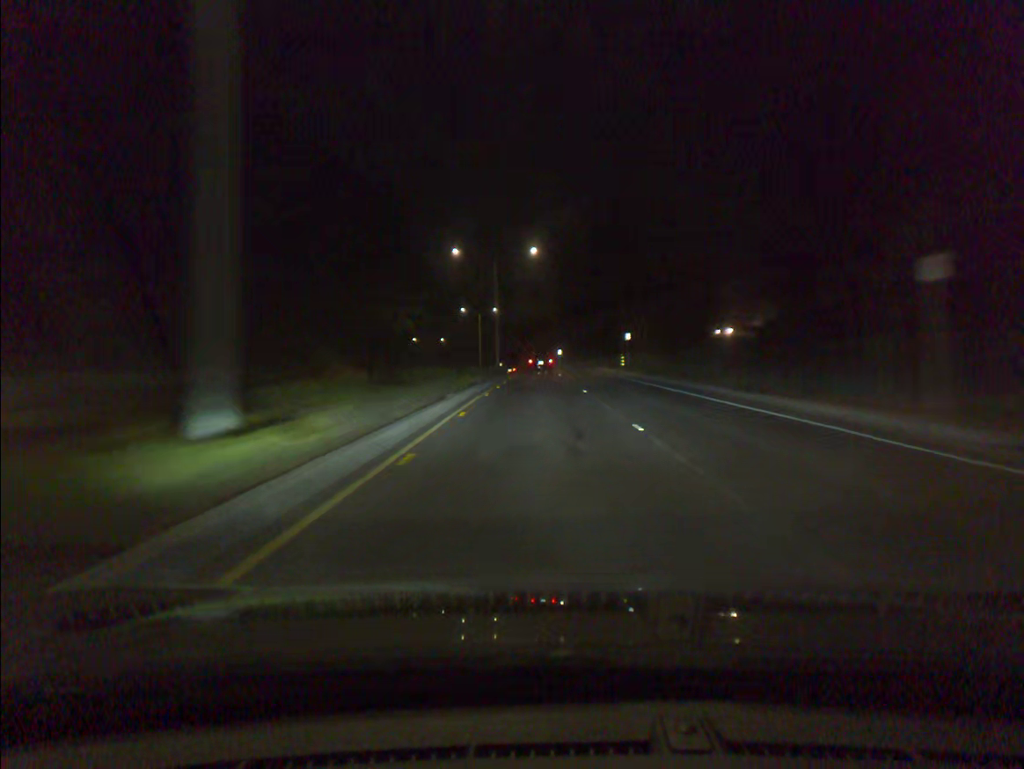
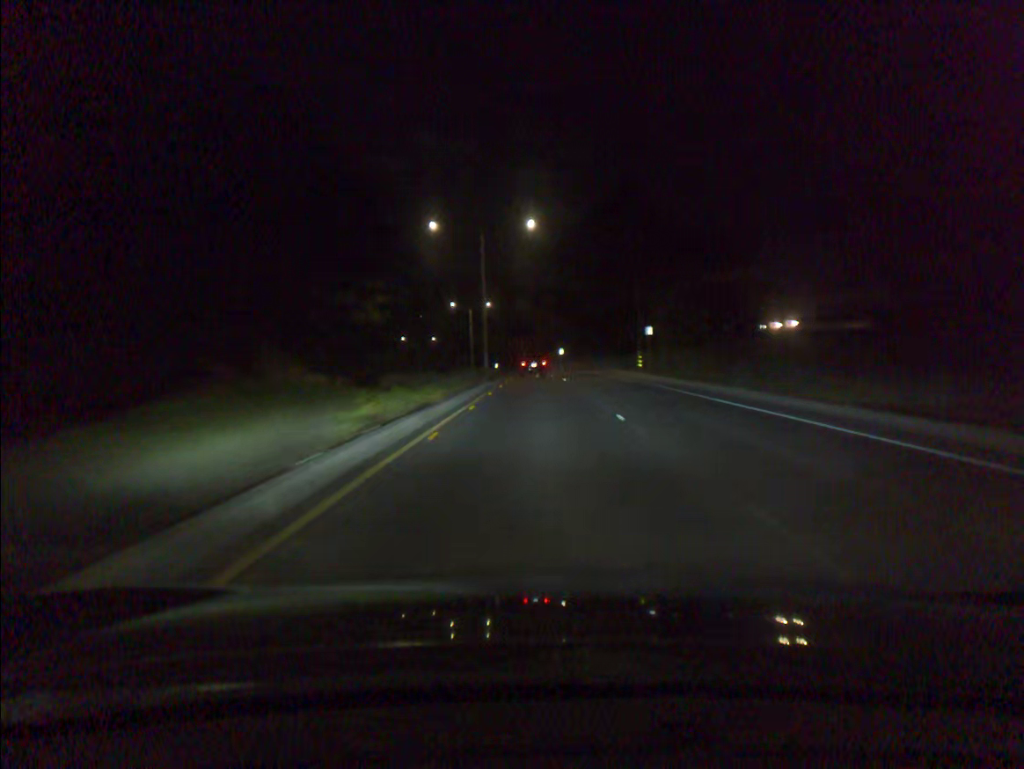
(0.0, +12.0) m; 0°
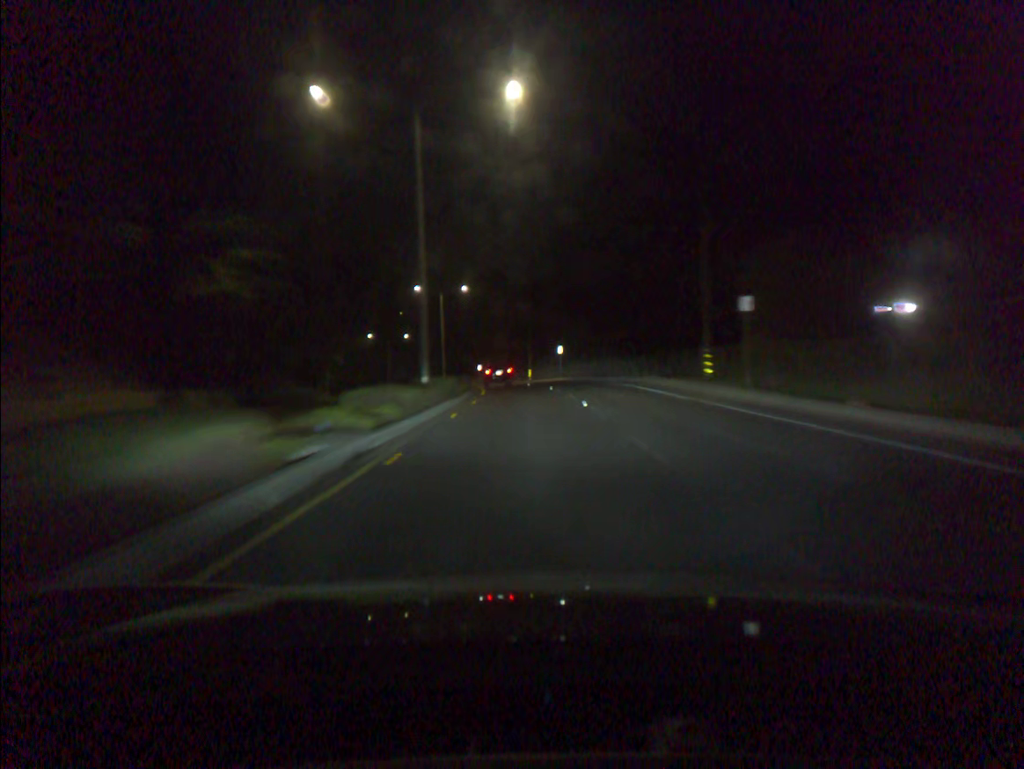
(+0.1, +23.6) m; 0°
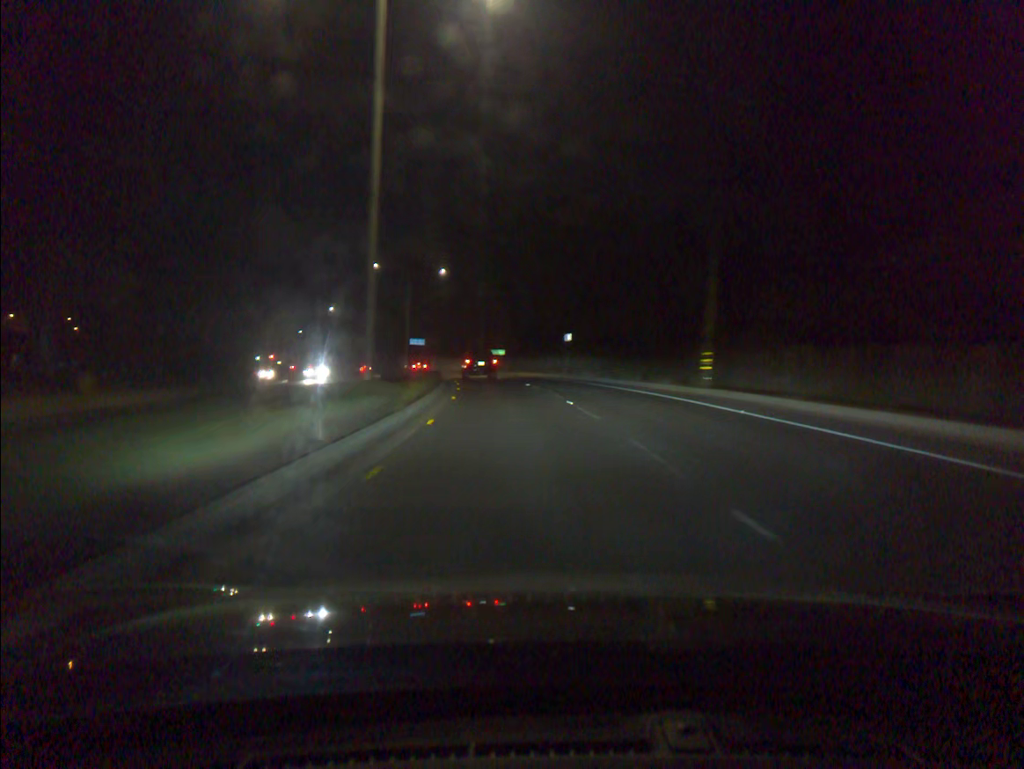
(-2.9, +59.6) m; -7°
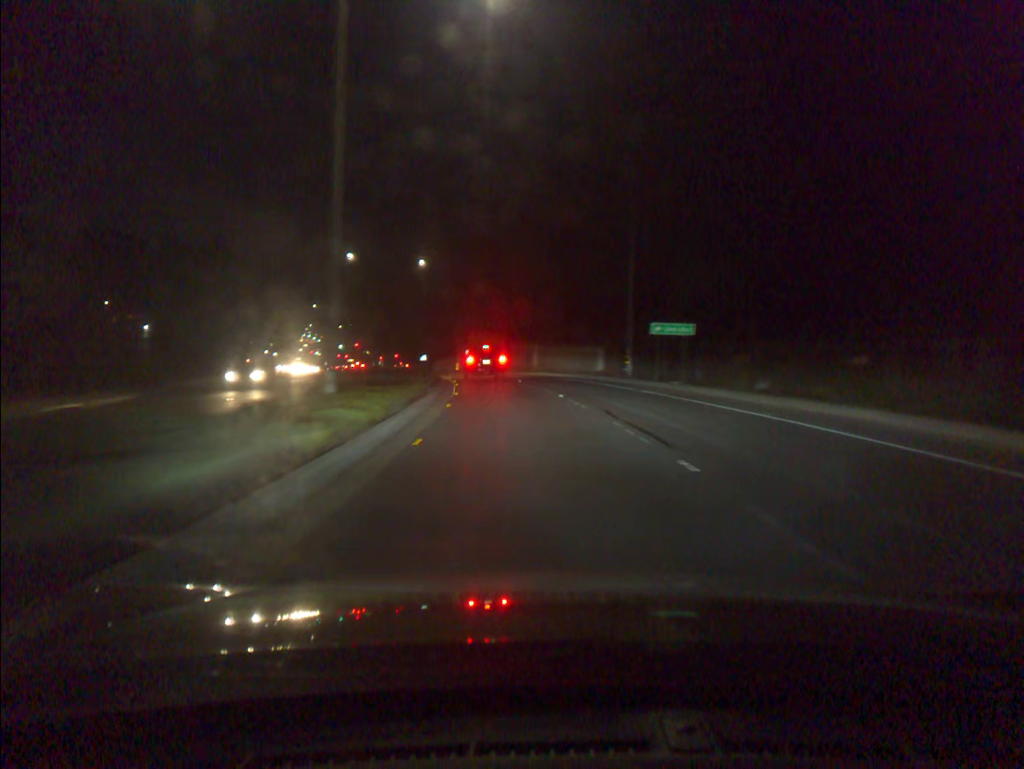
(-4.6, +55.6) m; -9°
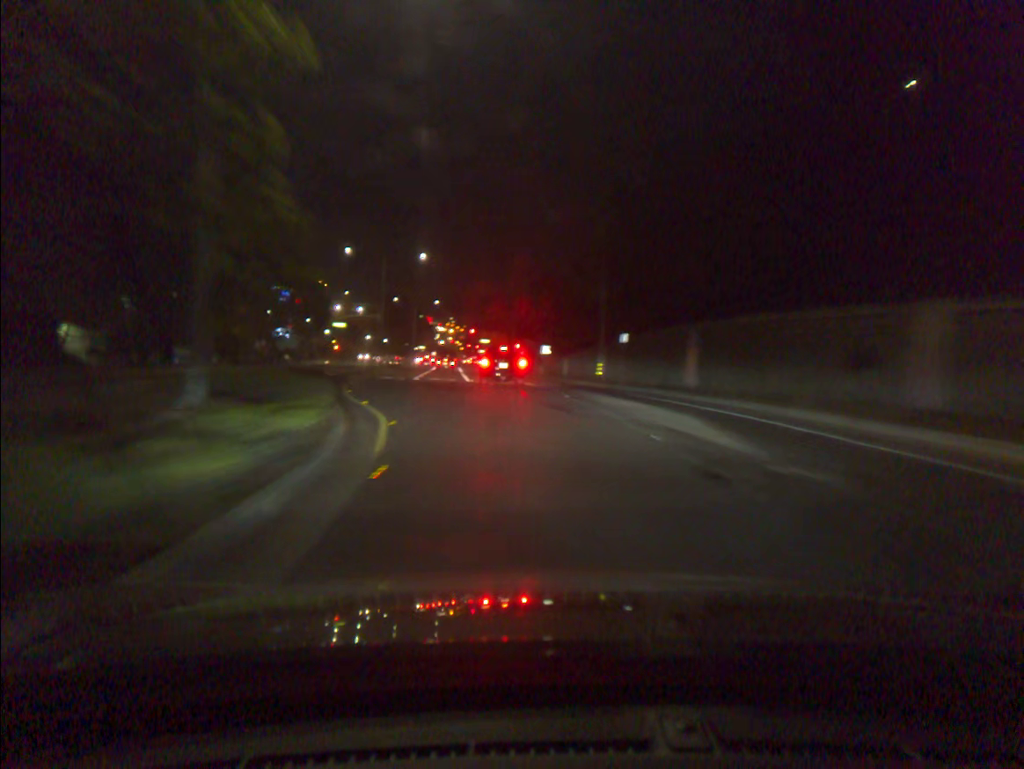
(-5.0, +54.5) m; -10°
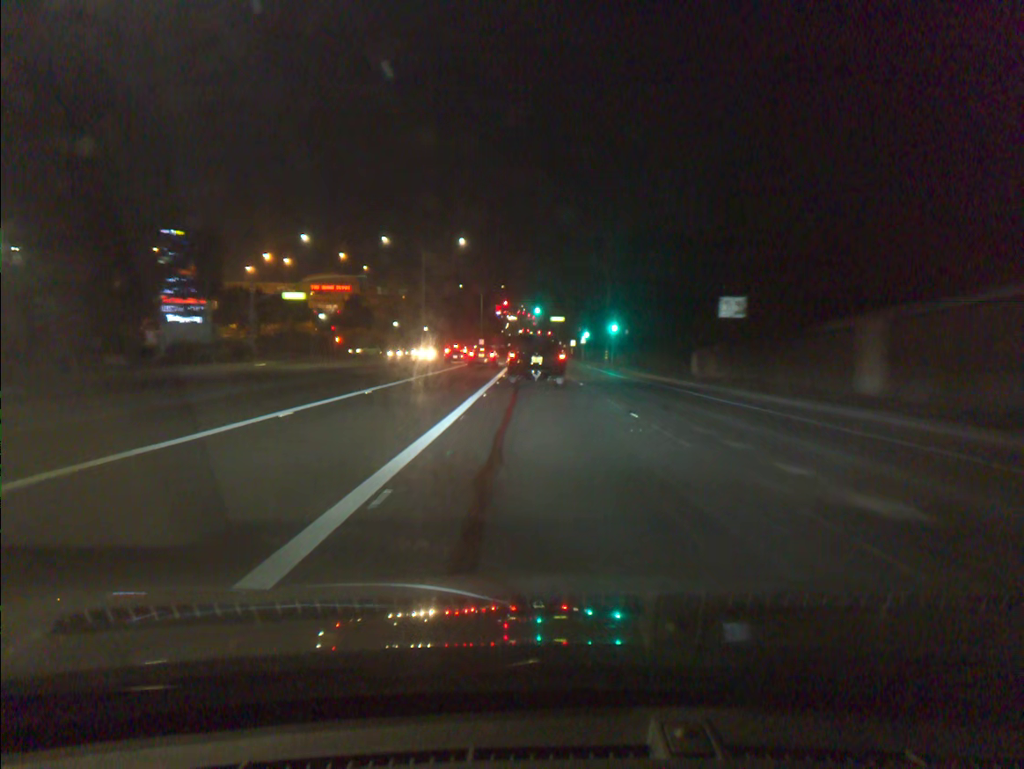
(-3.2, +54.6) m; -5°
